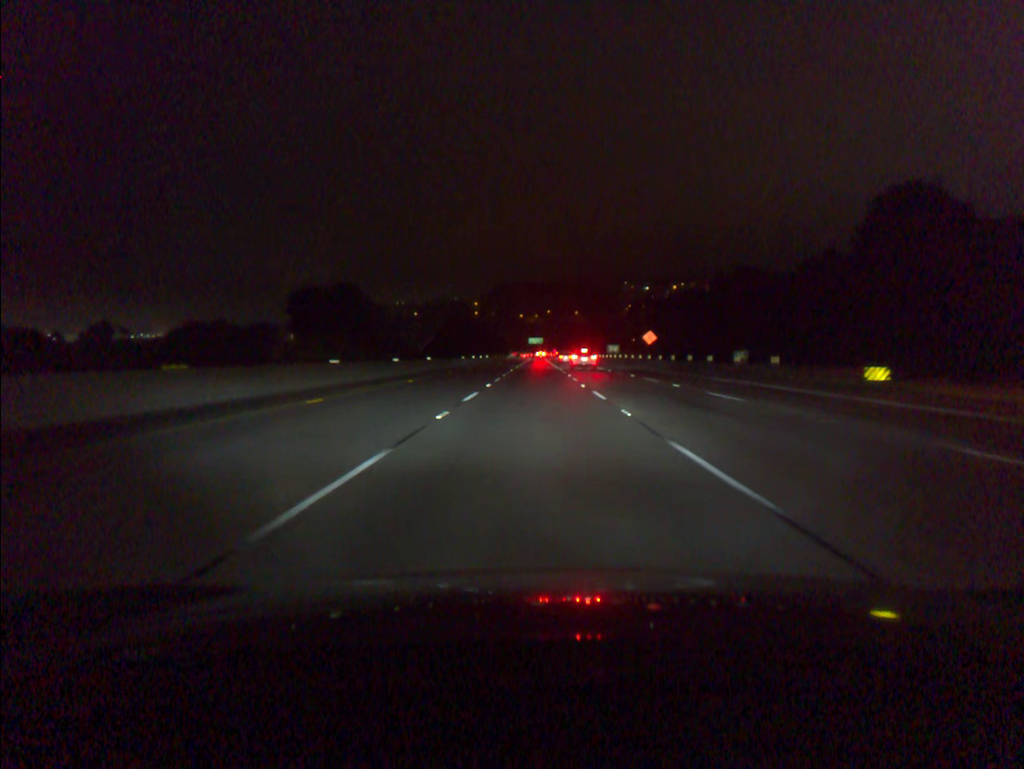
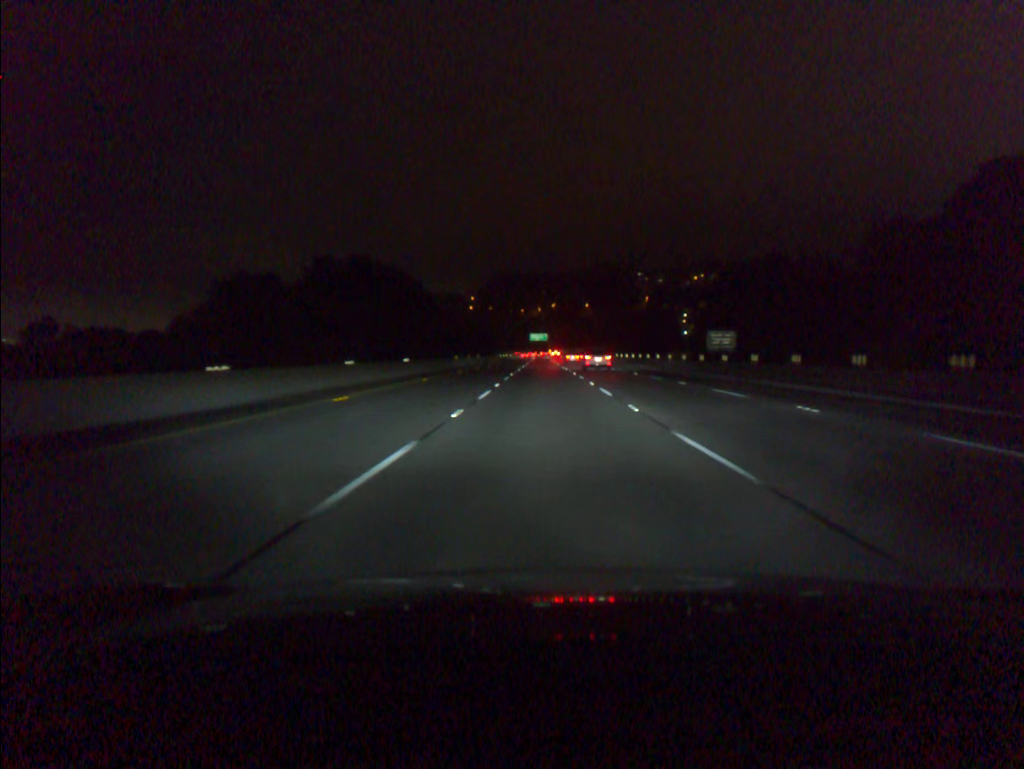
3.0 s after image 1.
(-0.4, +86.3) m; 0°
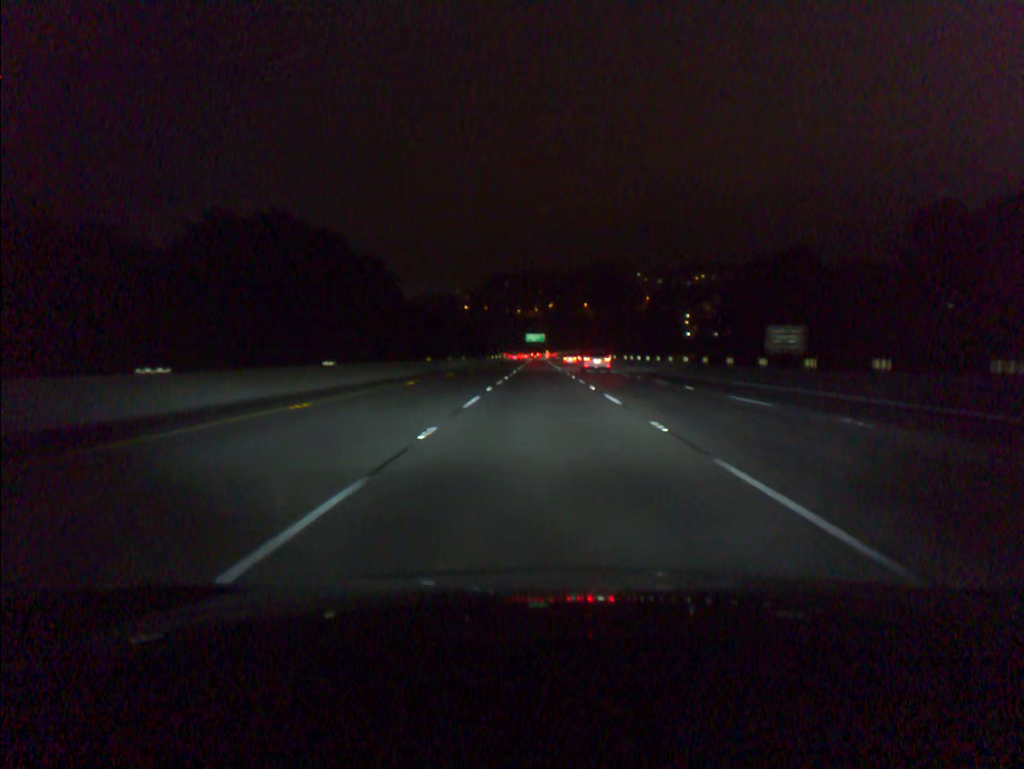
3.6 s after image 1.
(0.0, +17.7) m; 0°
